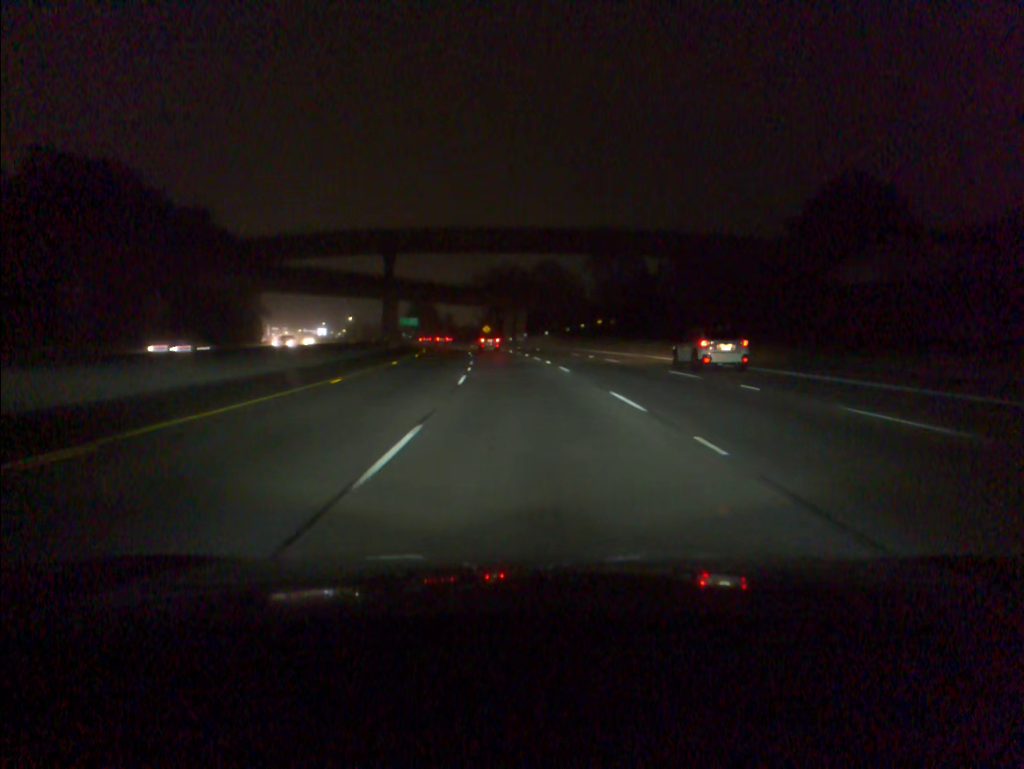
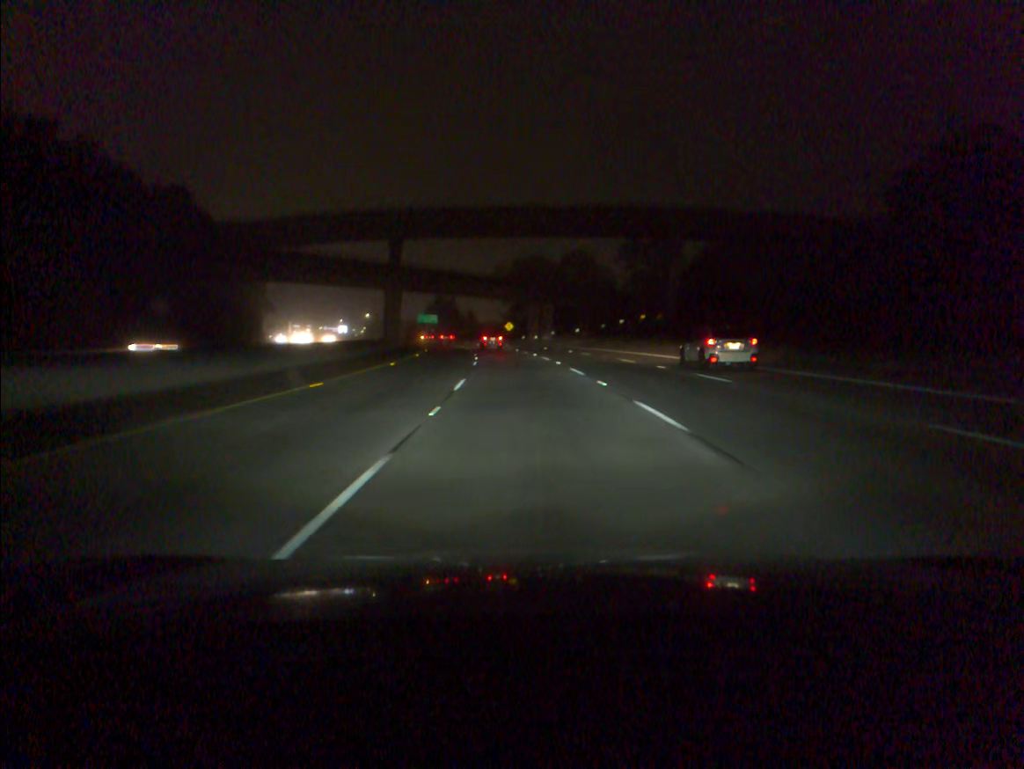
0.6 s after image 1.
(-0.3, +17.6) m; -2°
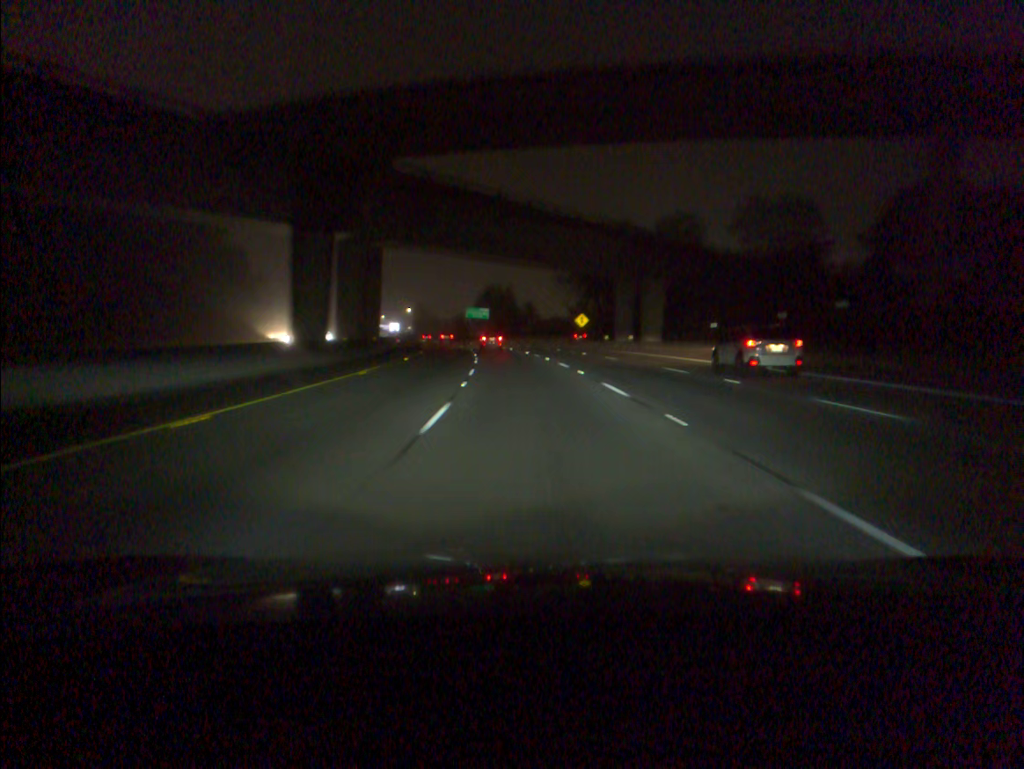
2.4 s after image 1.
(-2.2, +52.3) m; -5°
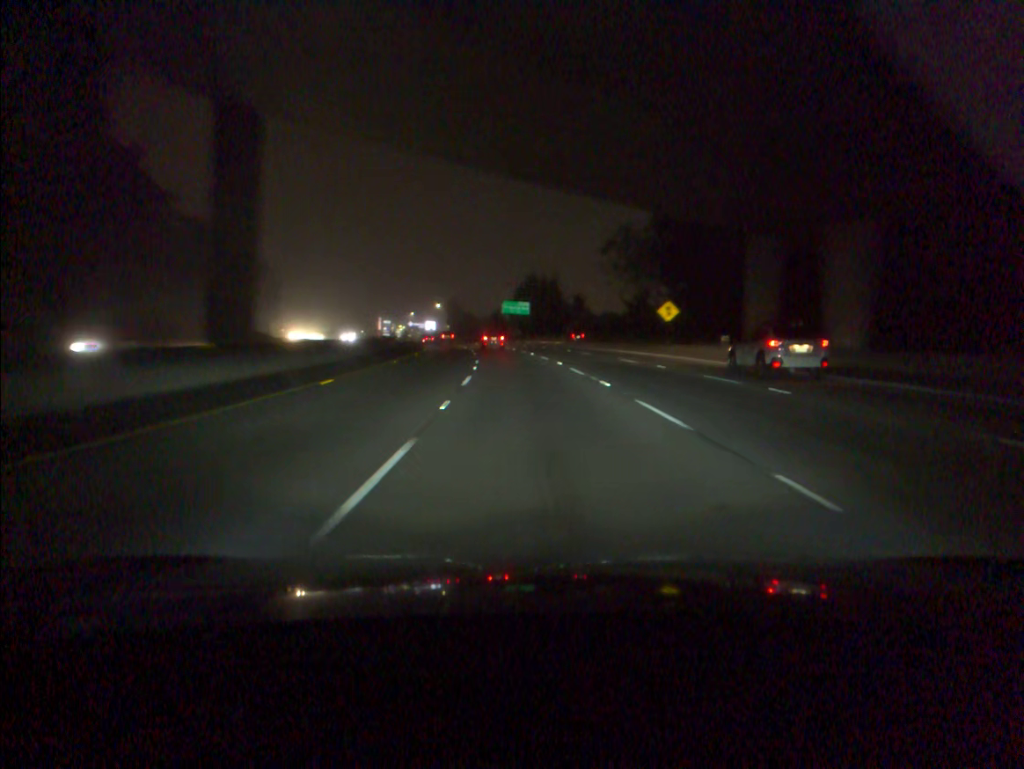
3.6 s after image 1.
(-0.9, +34.5) m; -3°
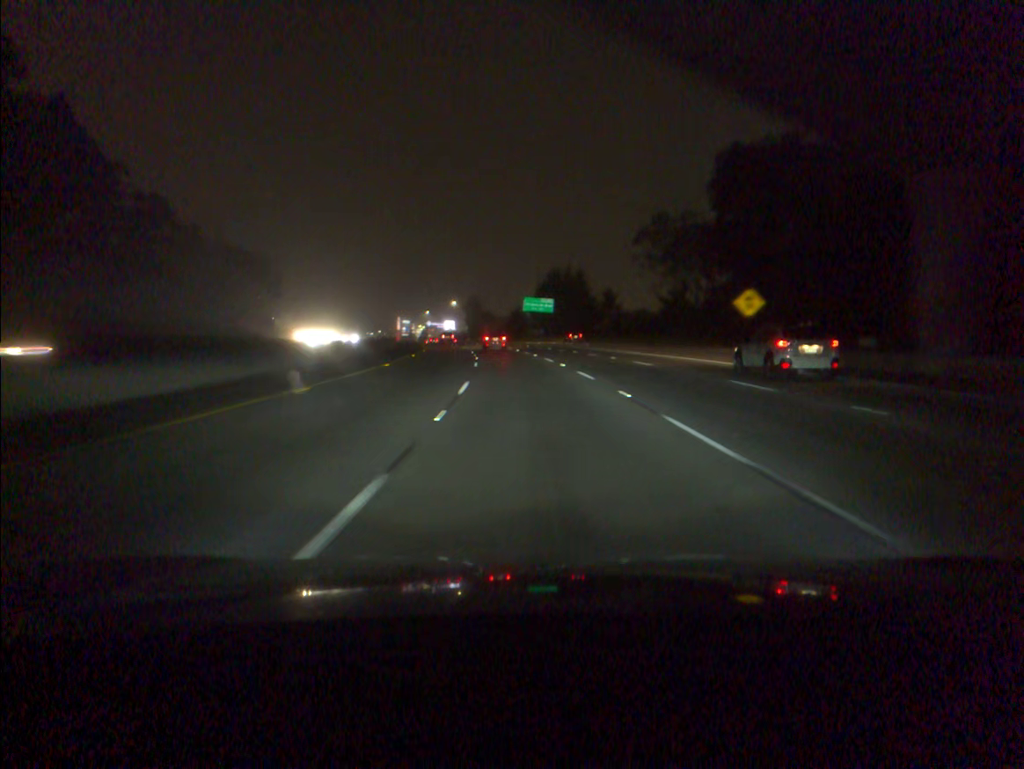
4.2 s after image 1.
(-0.3, +17.2) m; -2°
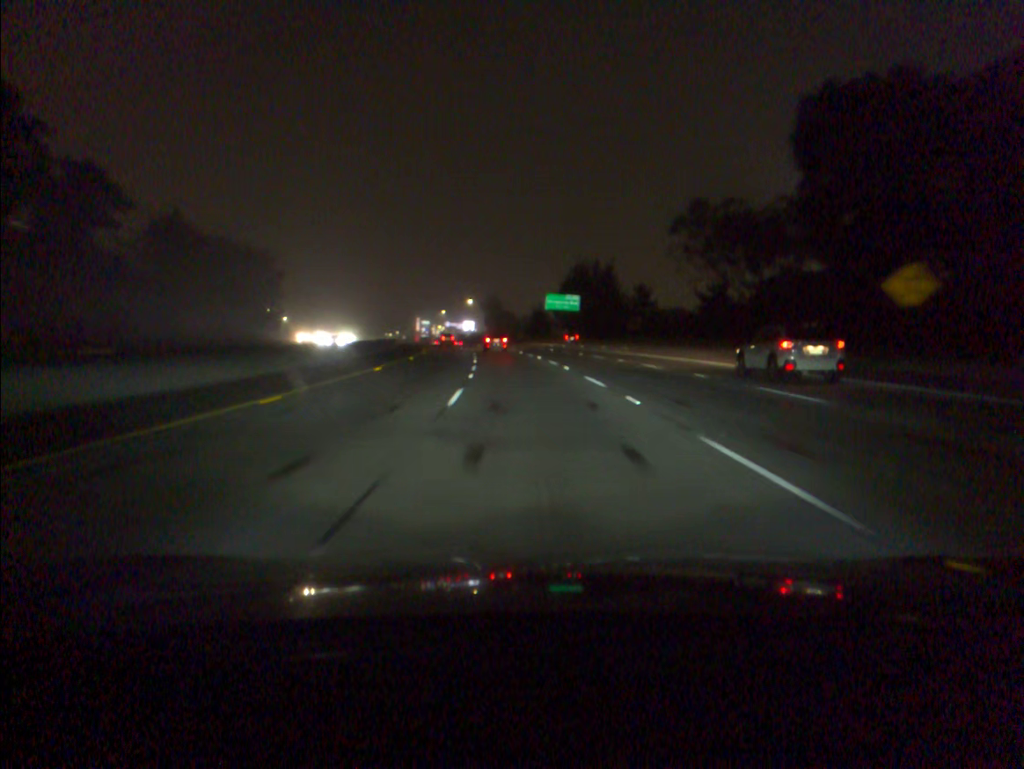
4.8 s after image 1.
(-0.3, +17.2) m; -2°
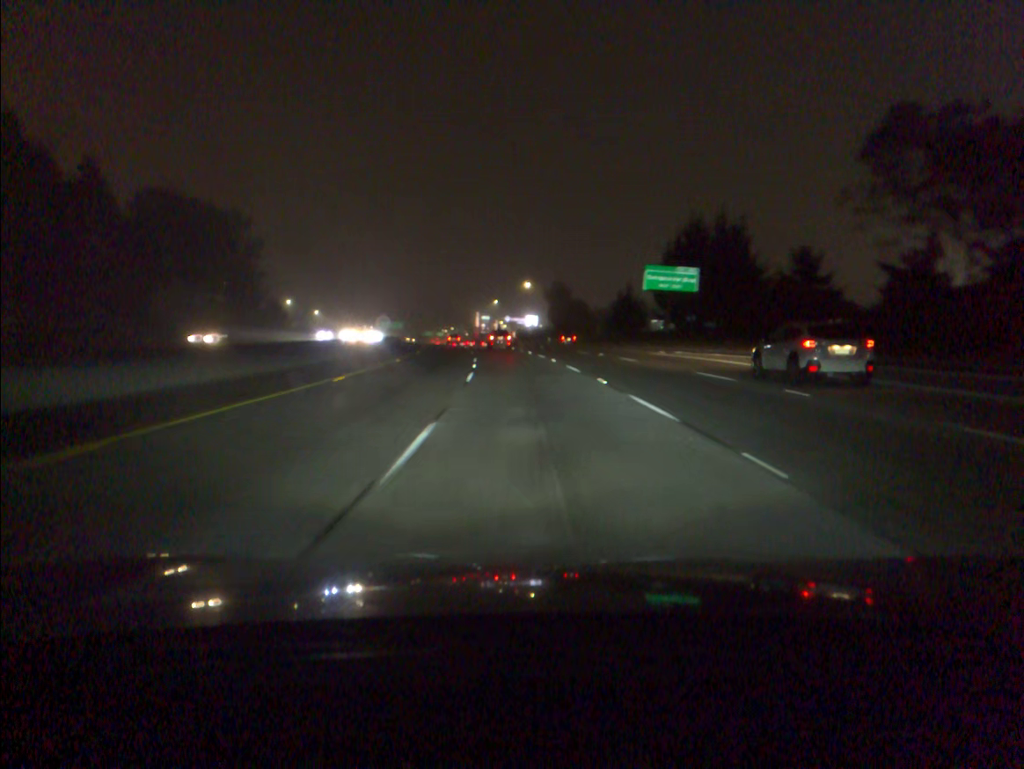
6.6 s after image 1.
(-2.2, +51.7) m; -5°
